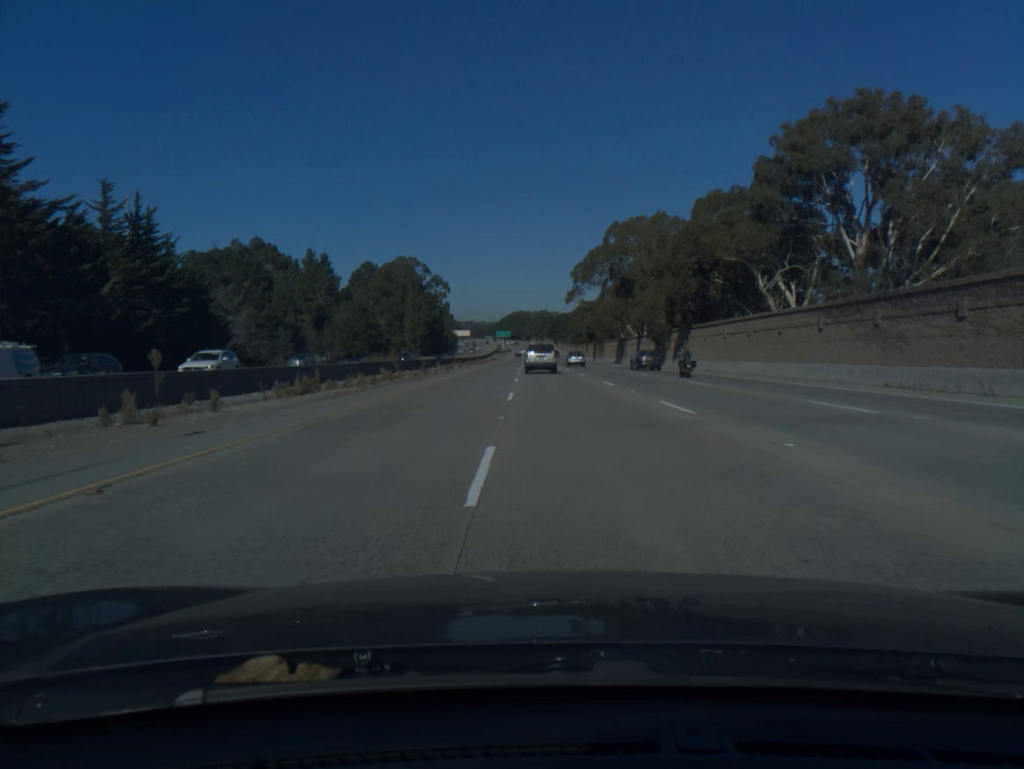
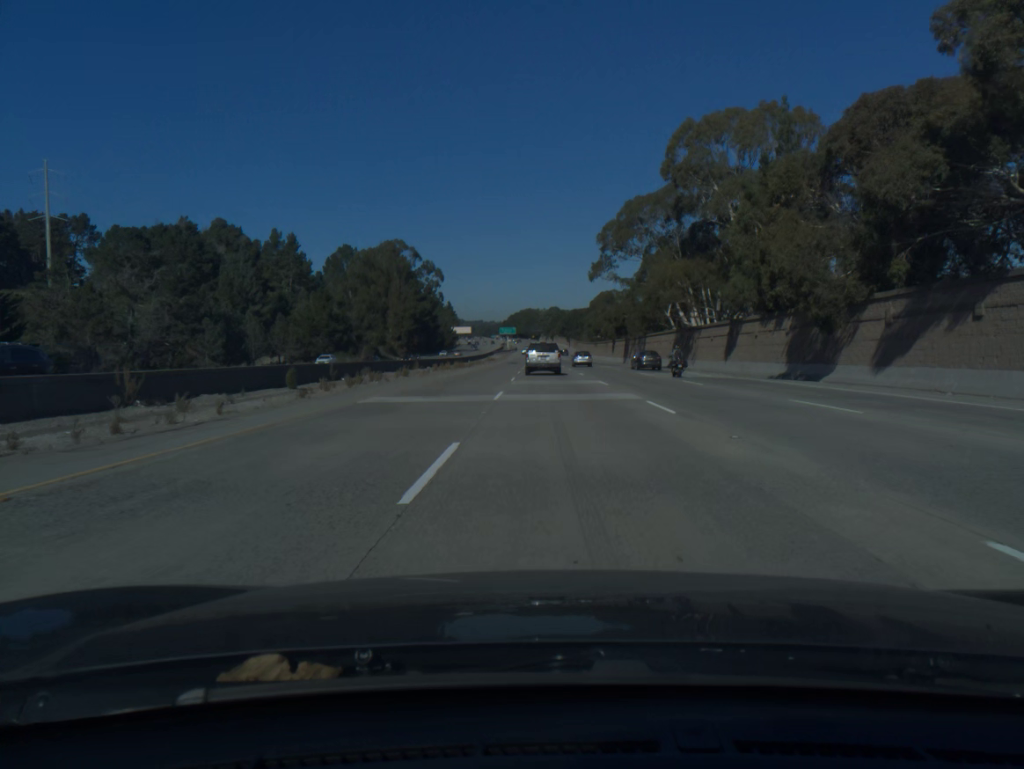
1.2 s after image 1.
(-0.3, +43.9) m; -1°
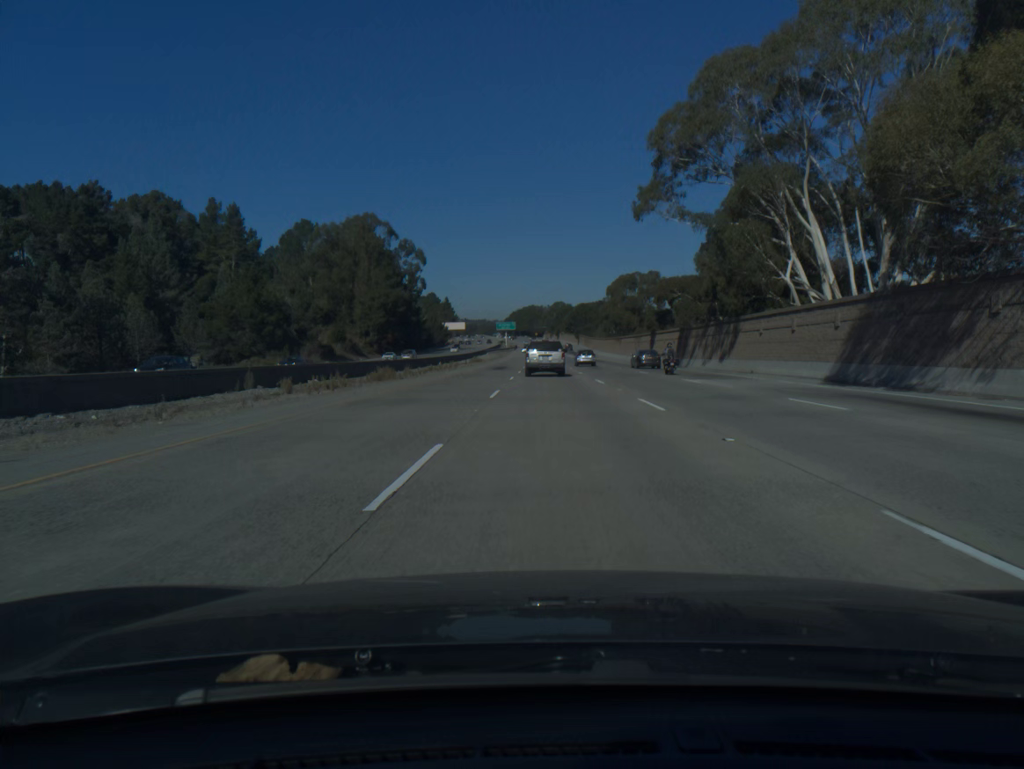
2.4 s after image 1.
(-0.1, +43.7) m; 0°
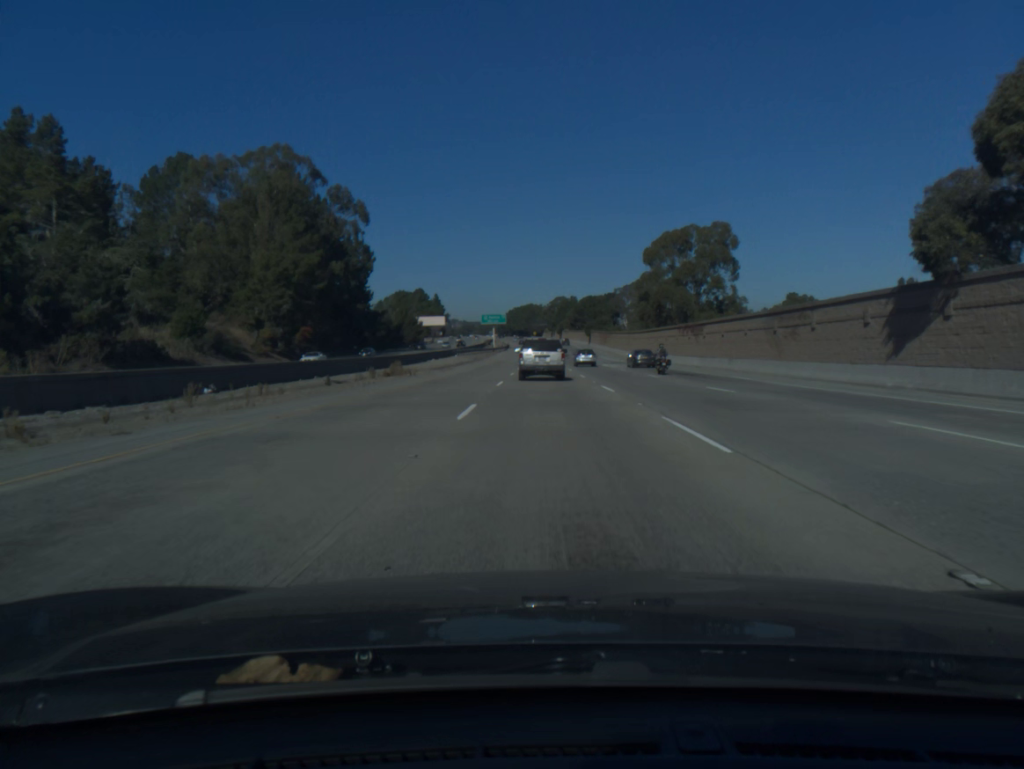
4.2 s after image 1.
(0.0, +65.1) m; 0°
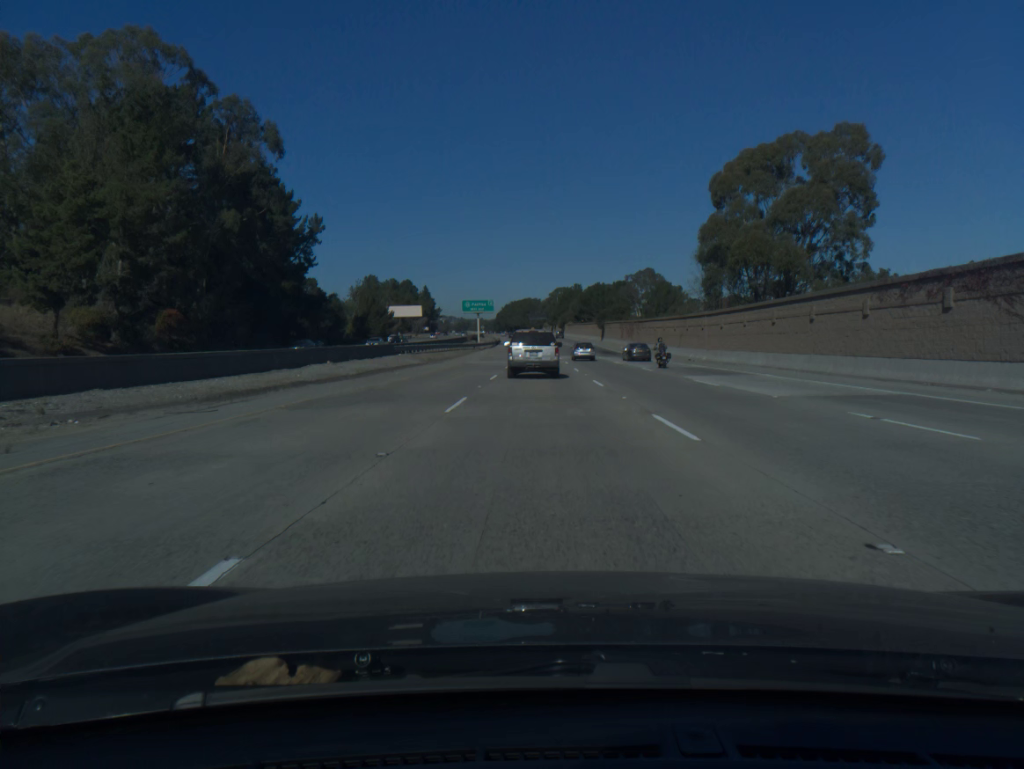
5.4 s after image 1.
(-0.1, +43.0) m; 0°
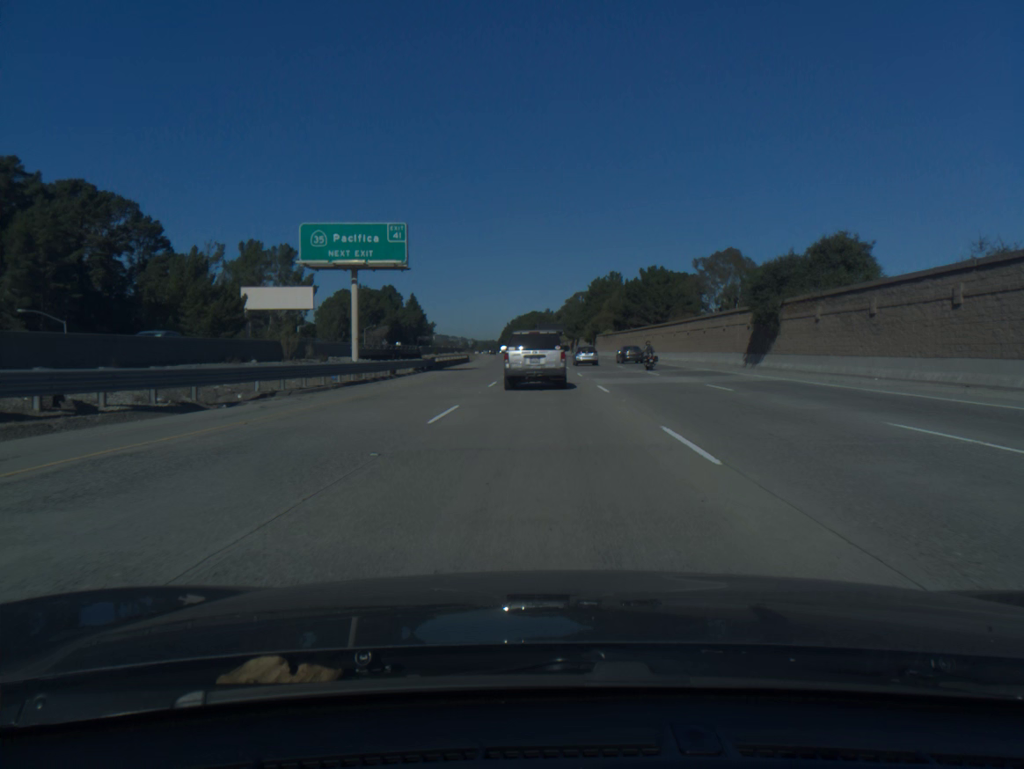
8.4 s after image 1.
(-0.3, +104.0) m; -1°
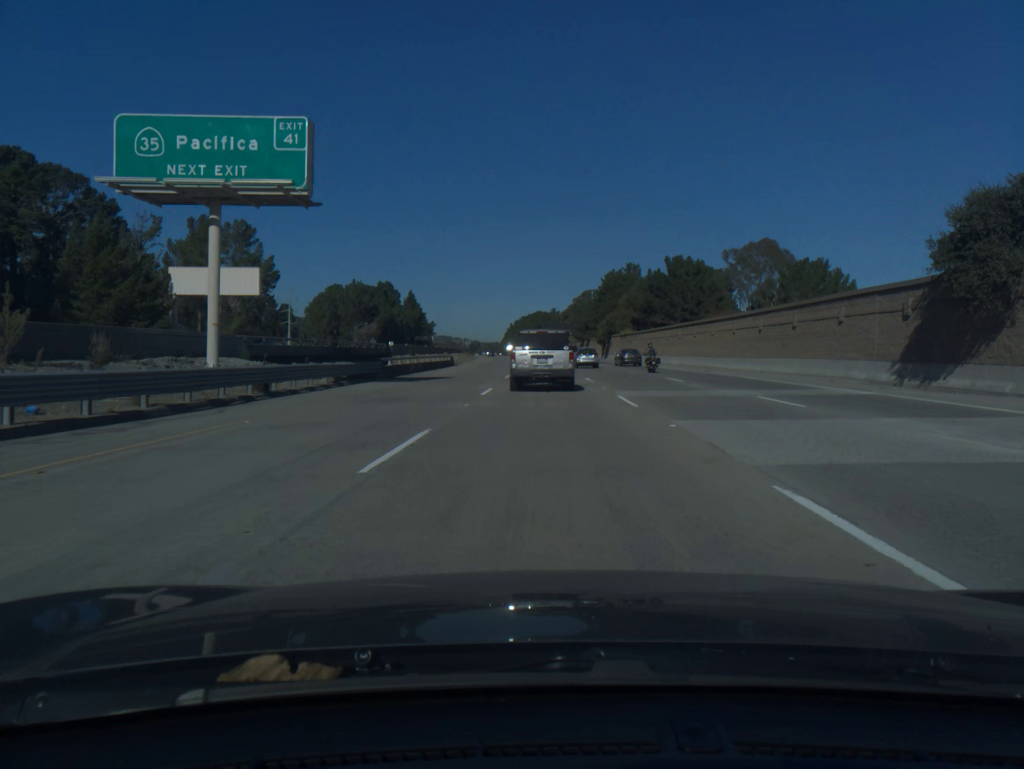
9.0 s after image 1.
(-0.1, +20.2) m; 0°
